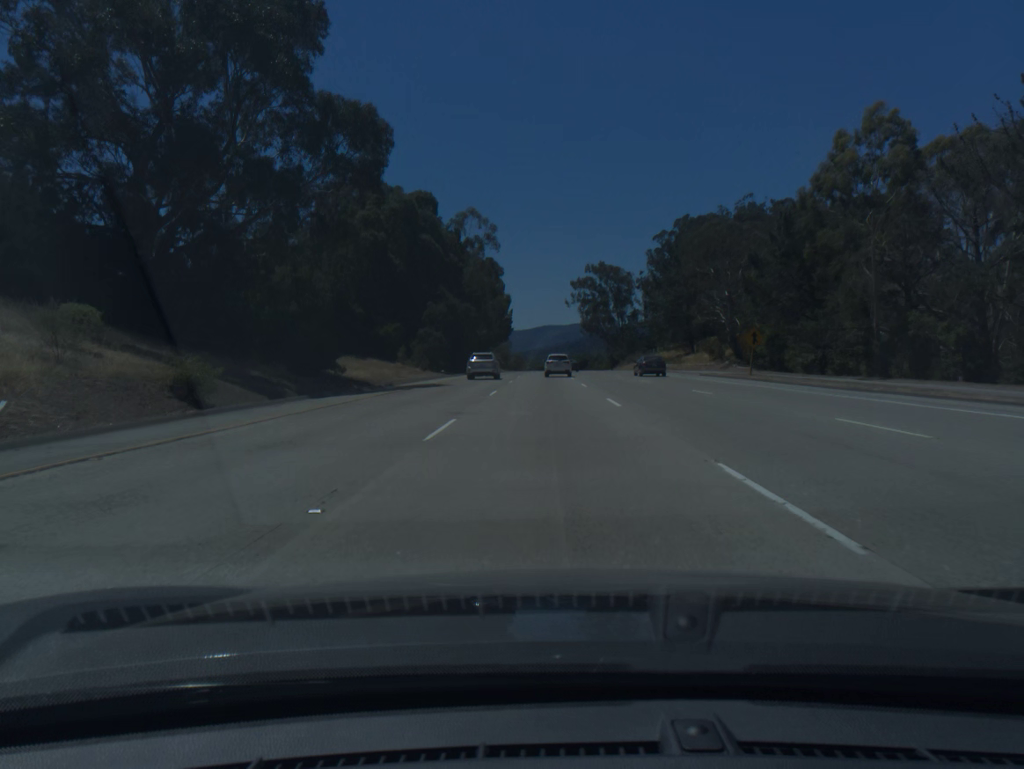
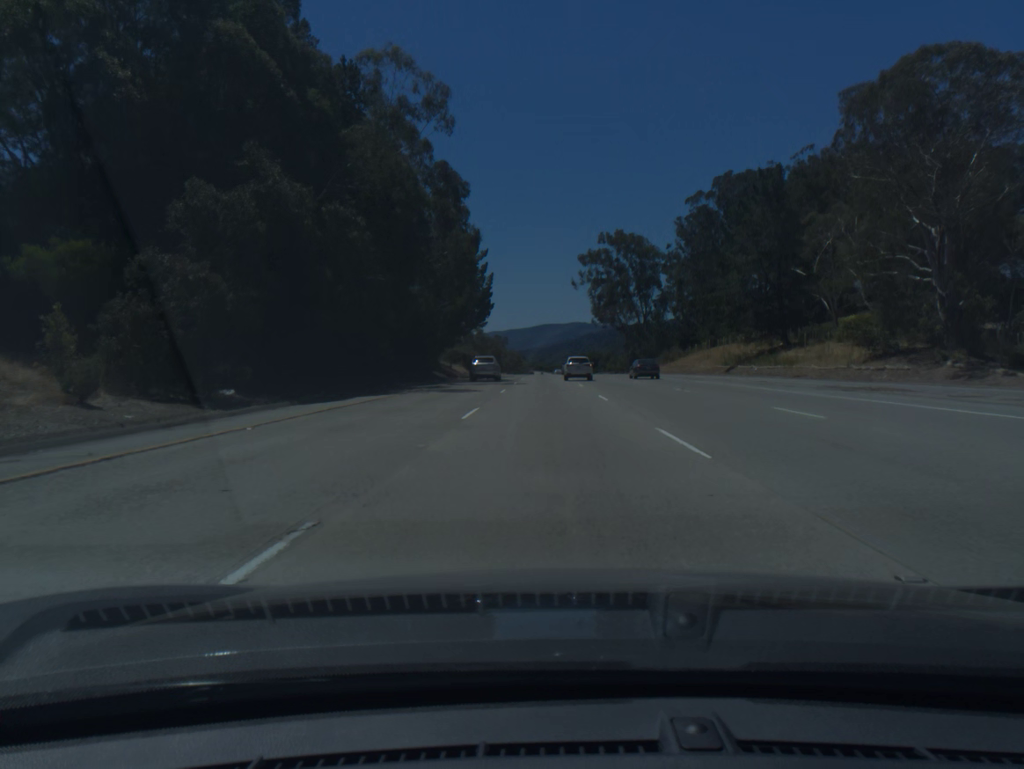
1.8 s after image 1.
(+0.1, +53.9) m; 0°
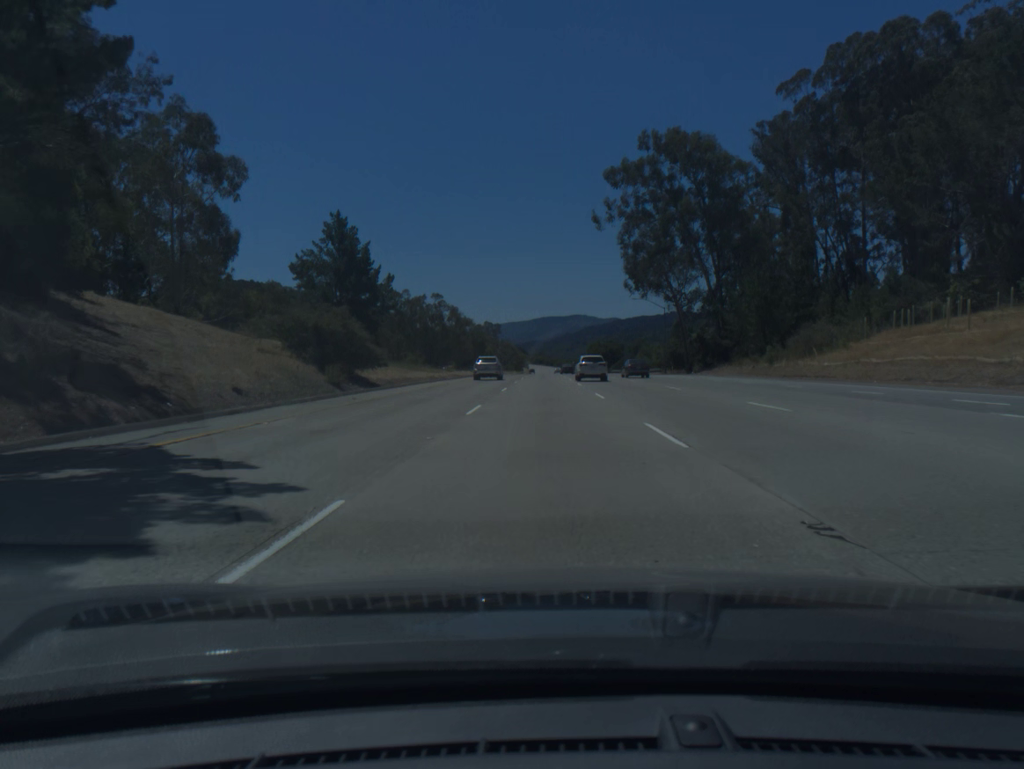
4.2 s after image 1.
(0.0, +71.9) m; 0°
